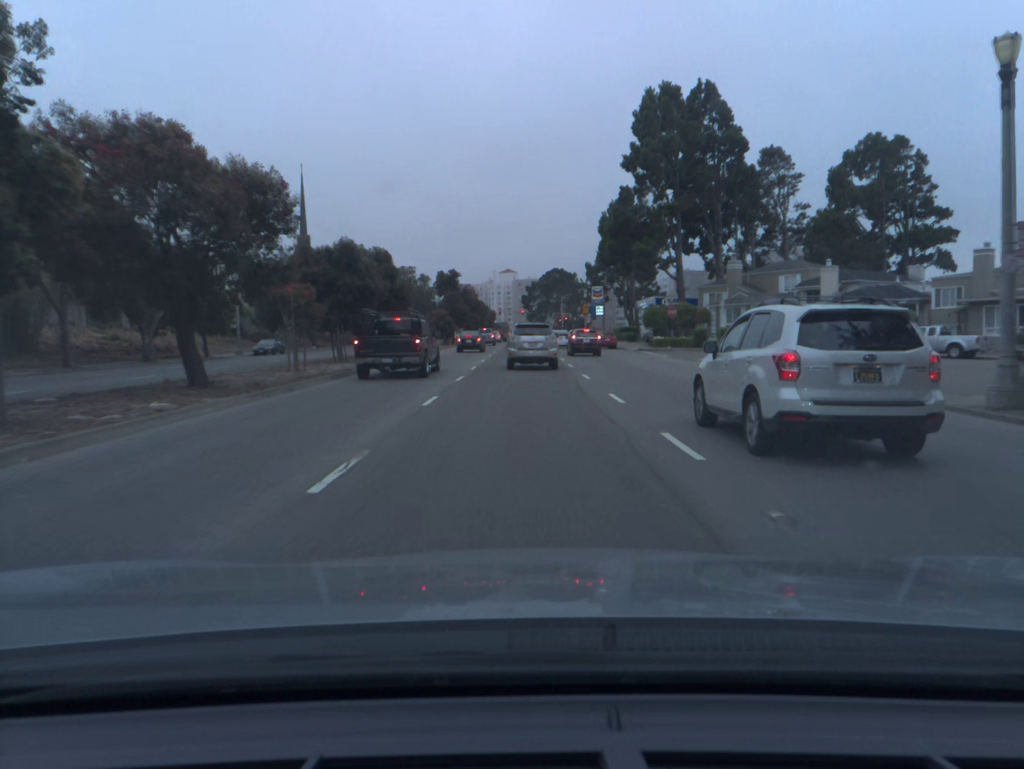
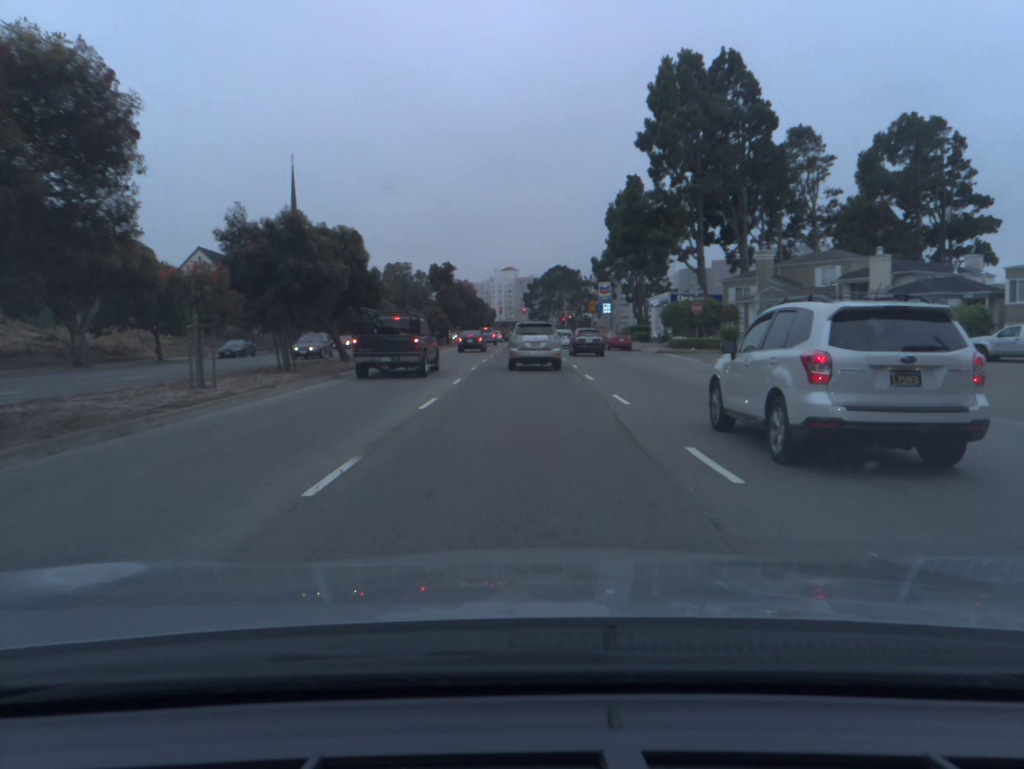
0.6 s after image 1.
(0.0, +8.0) m; 0°
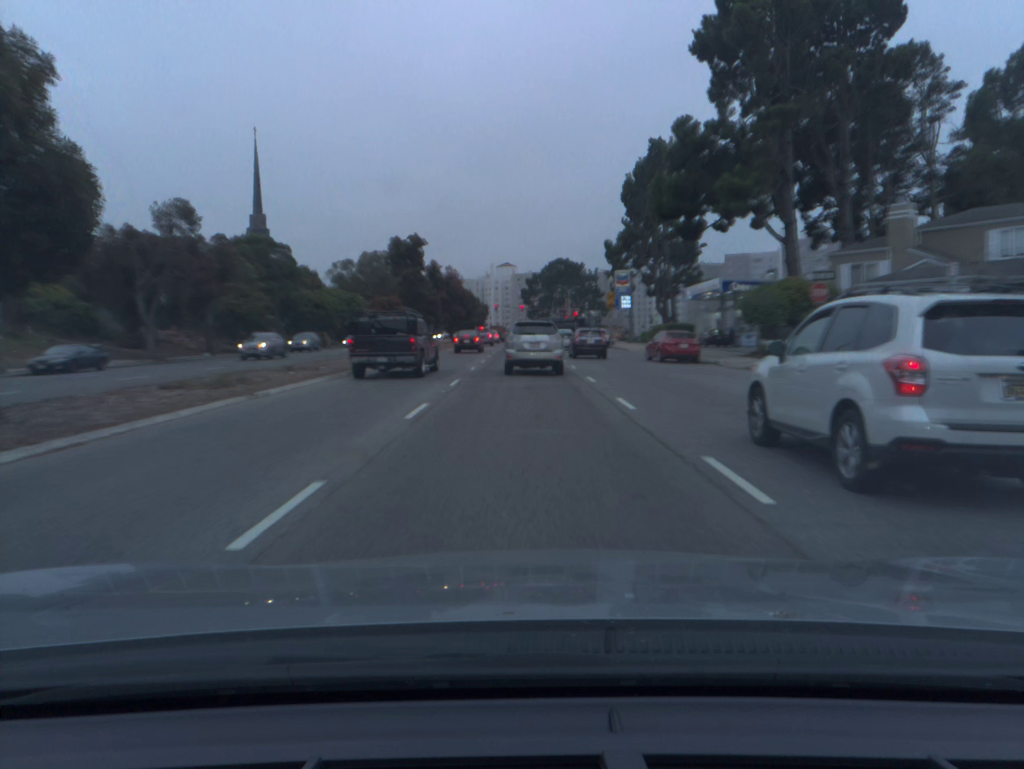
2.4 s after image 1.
(0.0, +22.6) m; 0°
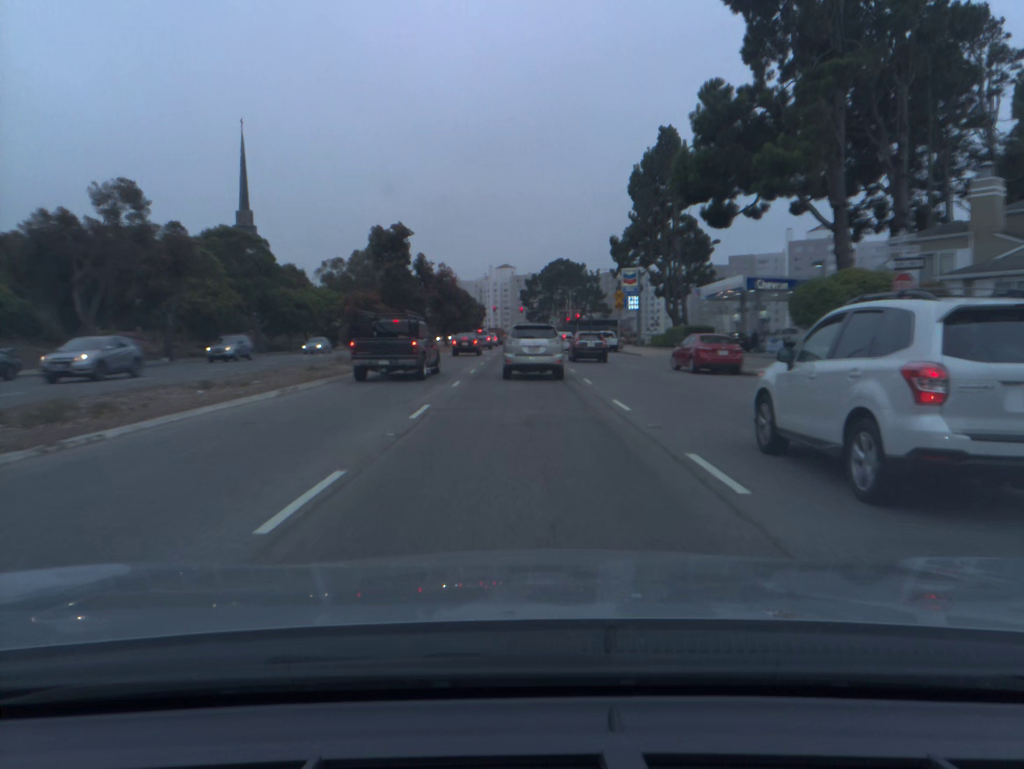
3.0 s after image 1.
(0.0, +6.9) m; 0°
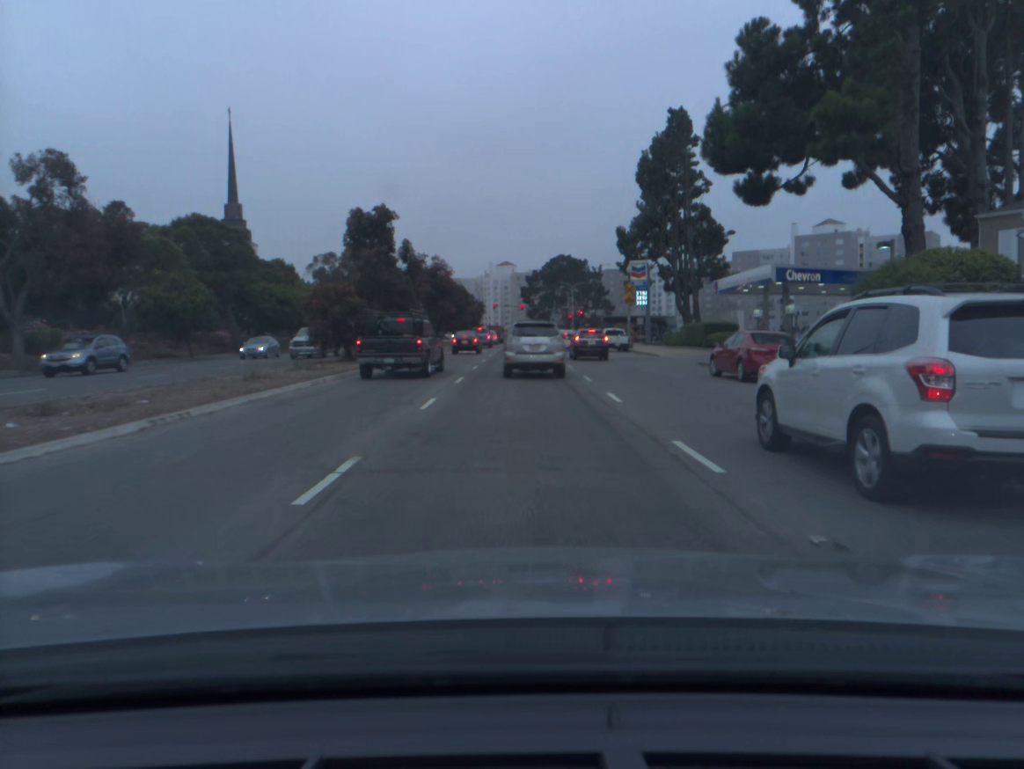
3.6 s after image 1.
(0.0, +6.6) m; 0°
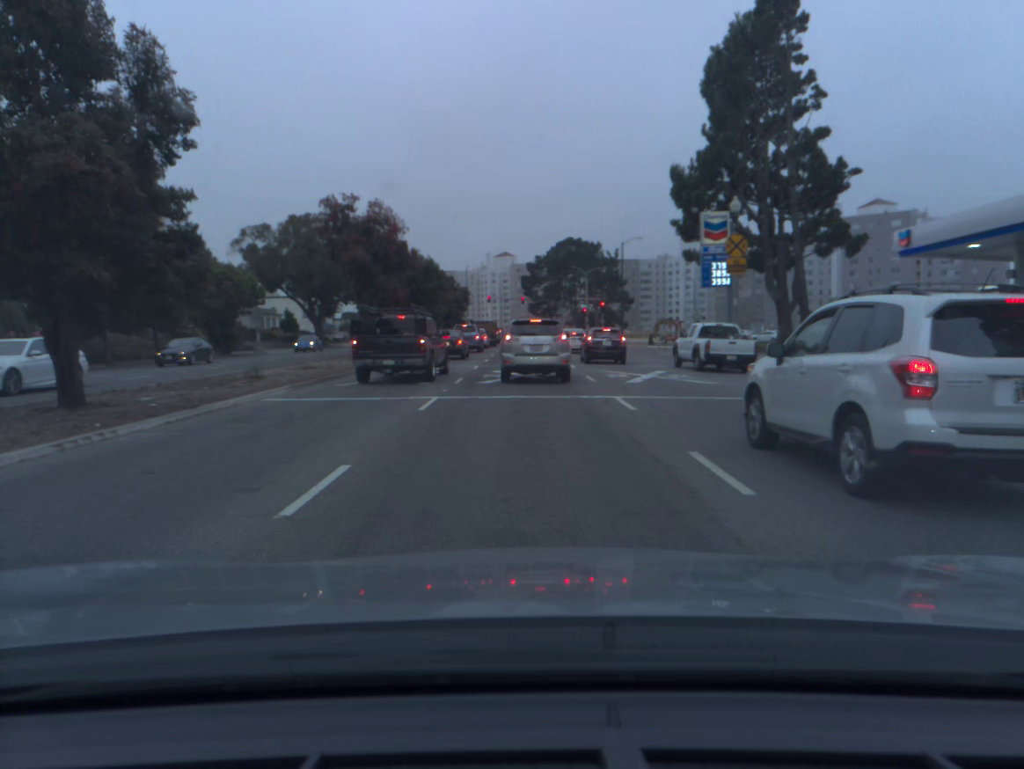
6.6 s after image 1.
(-0.1, +29.8) m; 0°
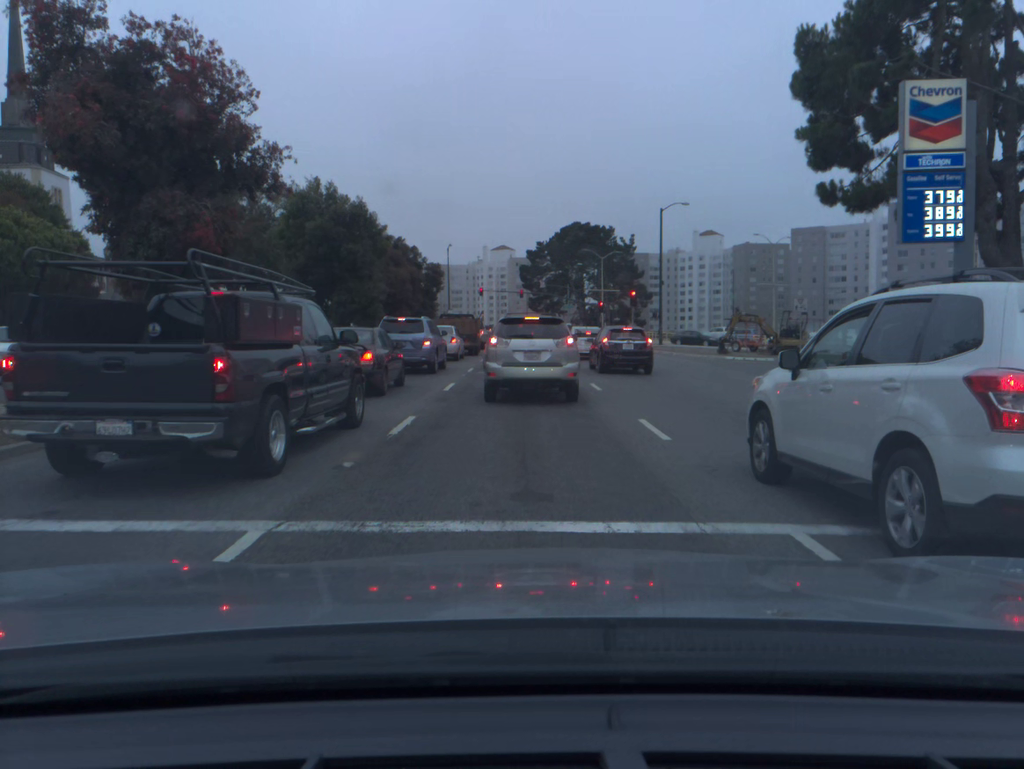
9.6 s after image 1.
(0.0, +25.6) m; 0°
